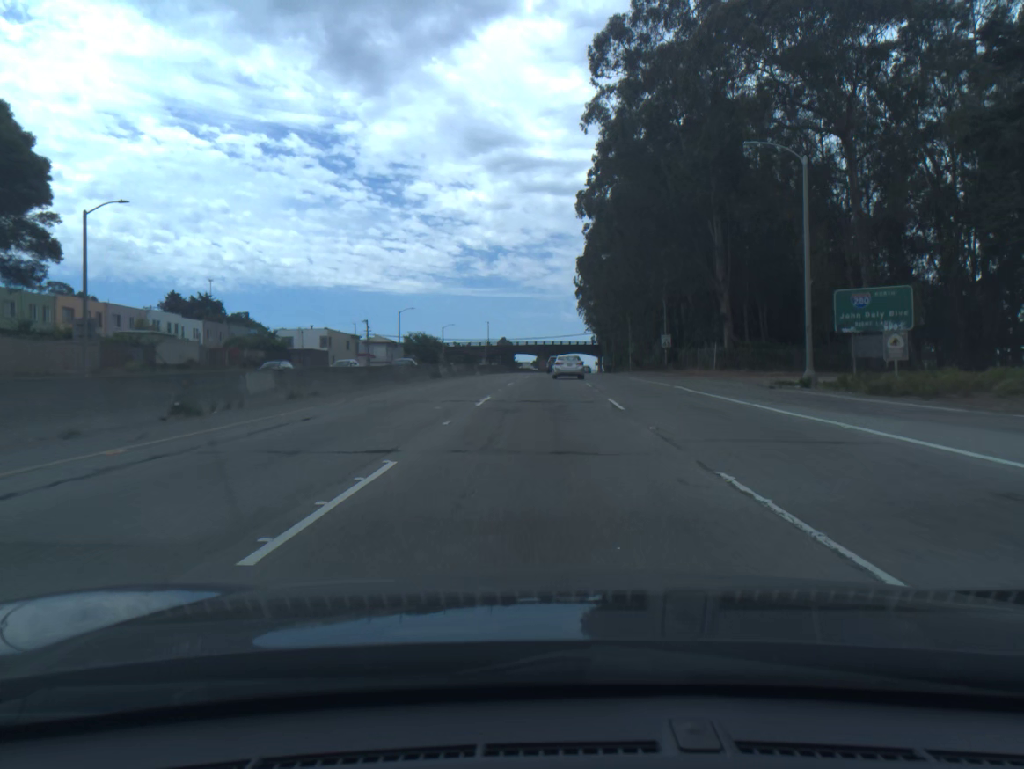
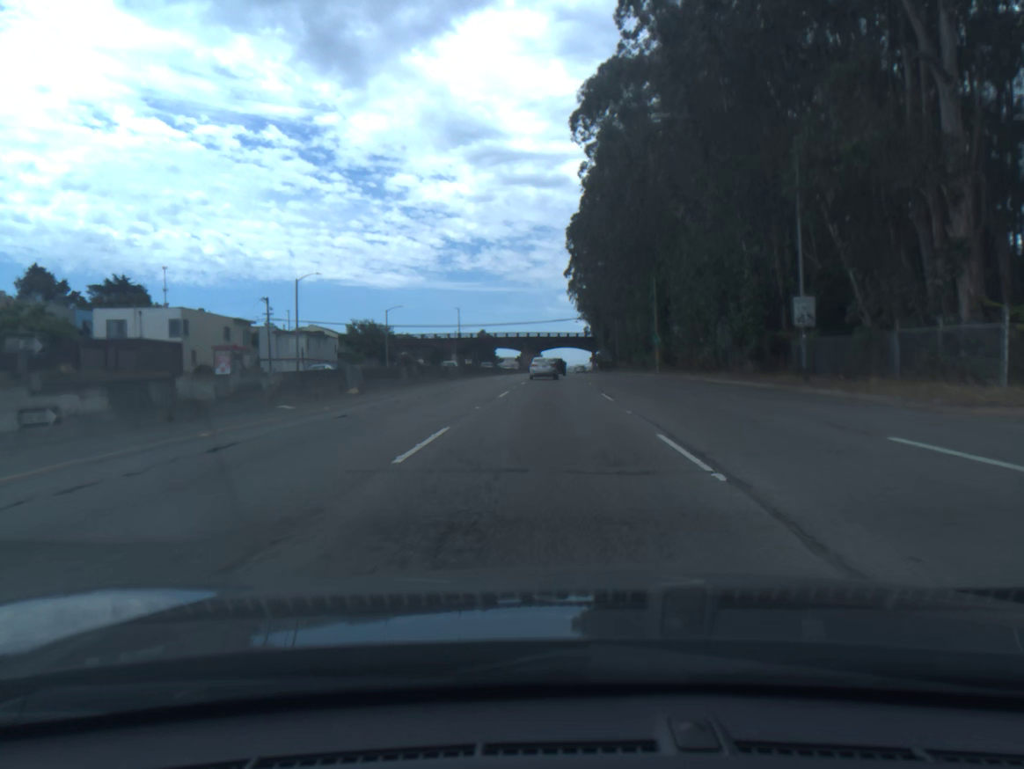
(+0.5, +40.2) m; +1°
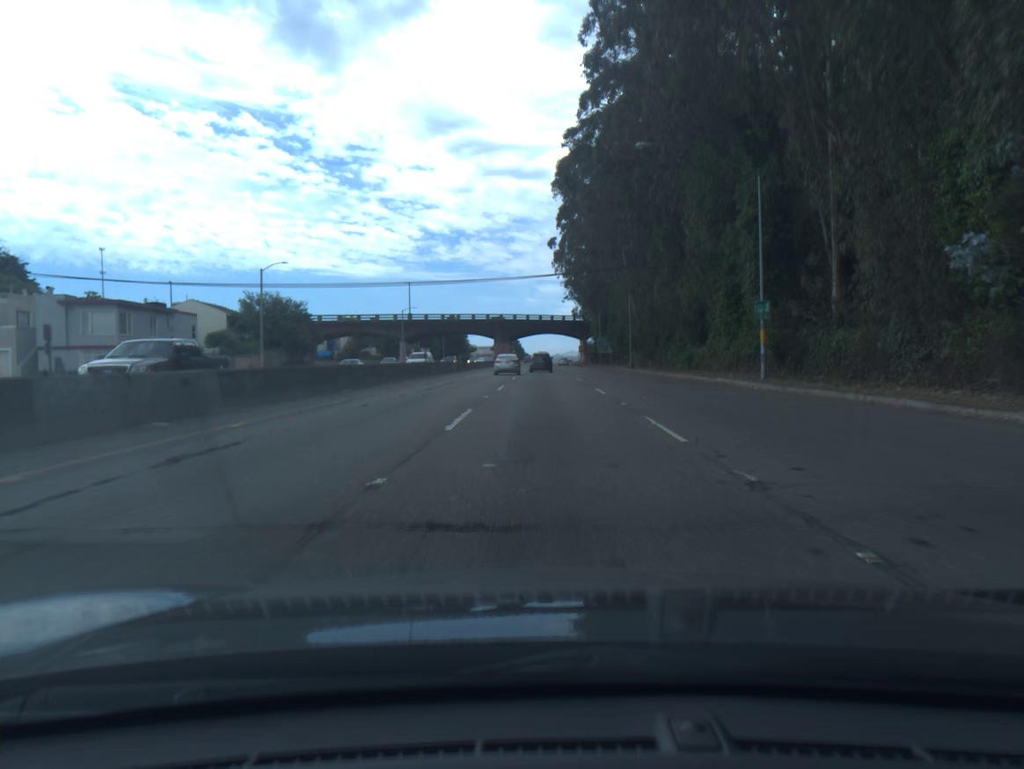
(+0.5, +40.7) m; +1°
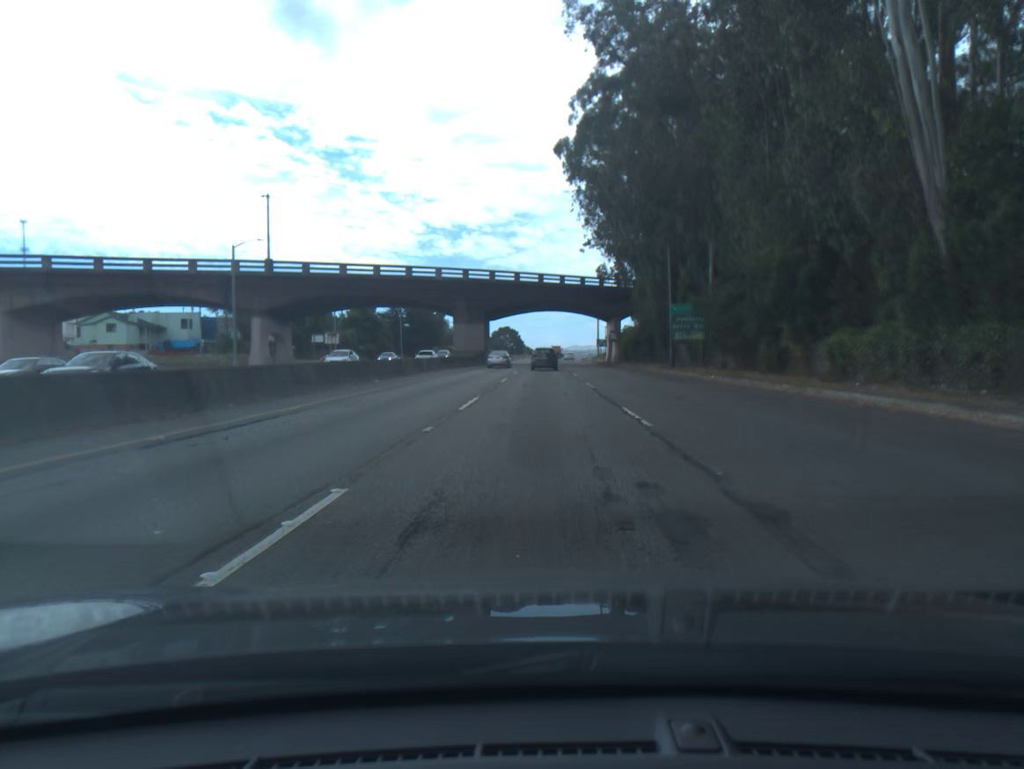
(+0.3, +69.2) m; 0°
